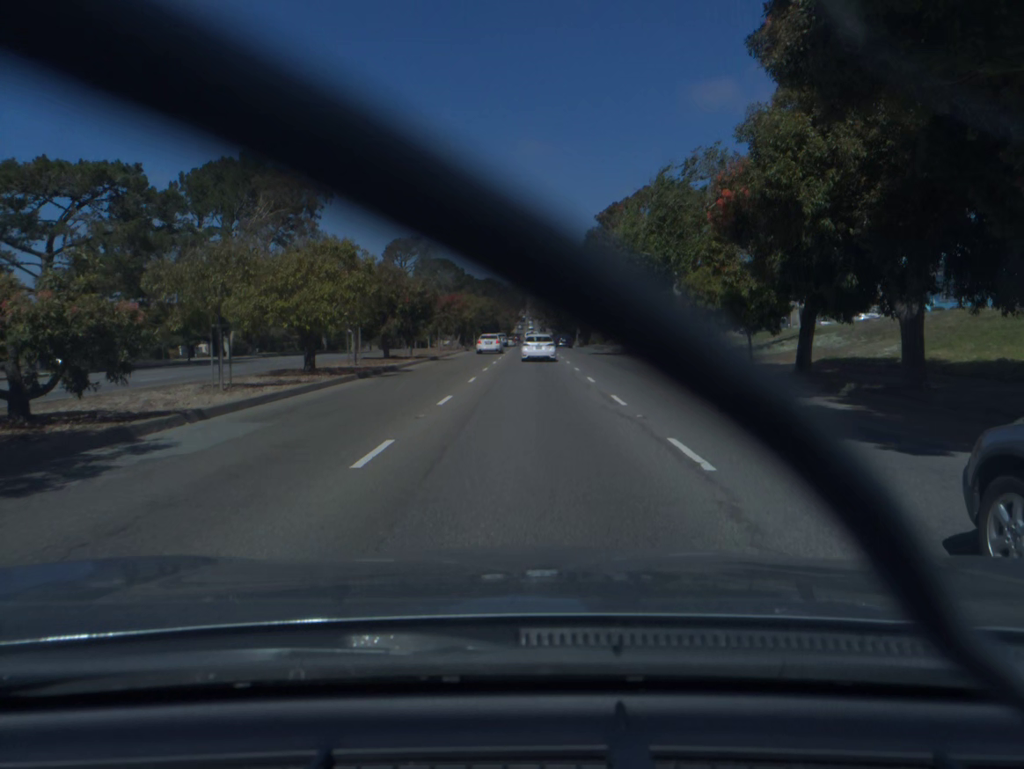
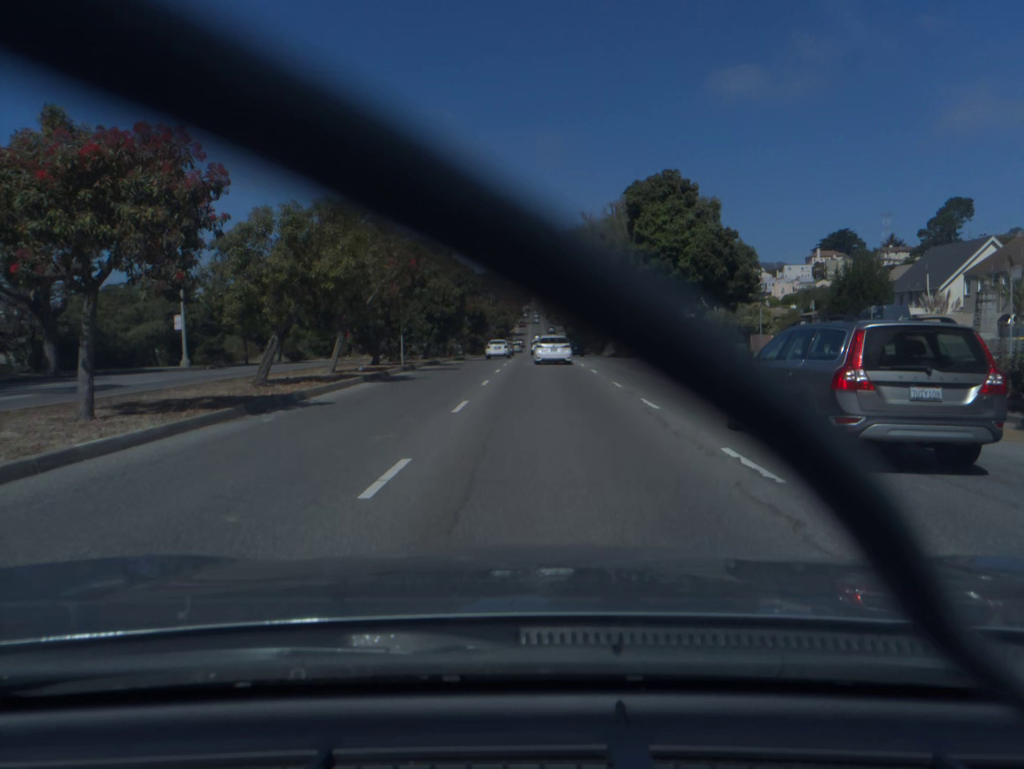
(-0.4, +52.6) m; 0°
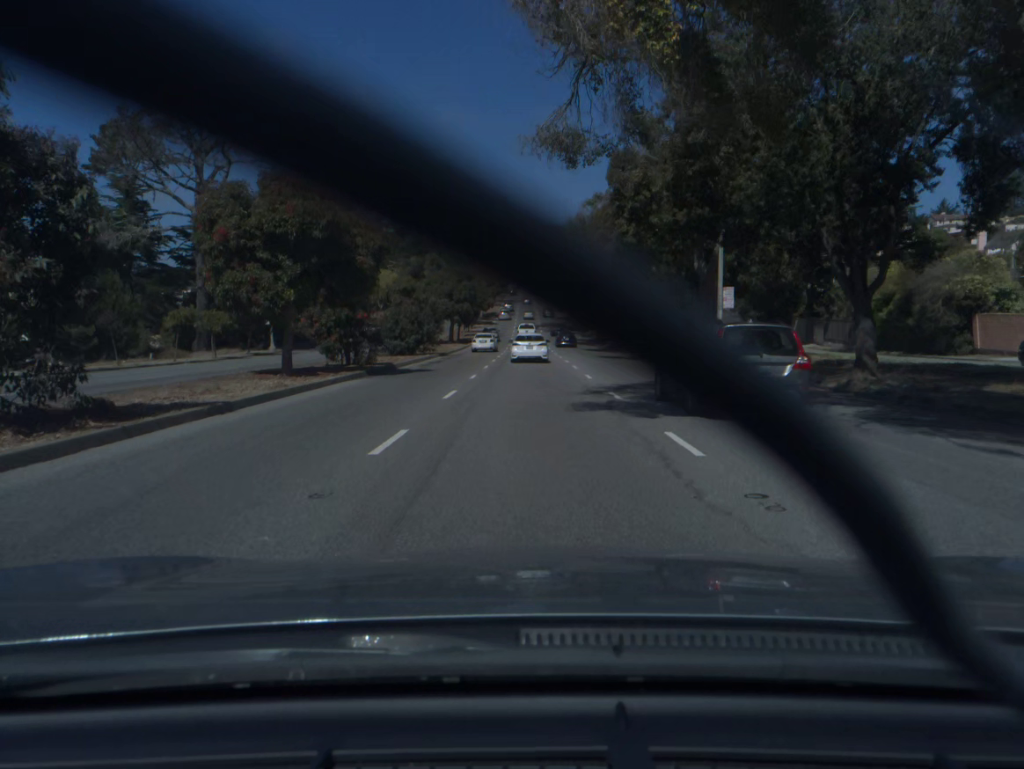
(+0.6, +55.4) m; +1°
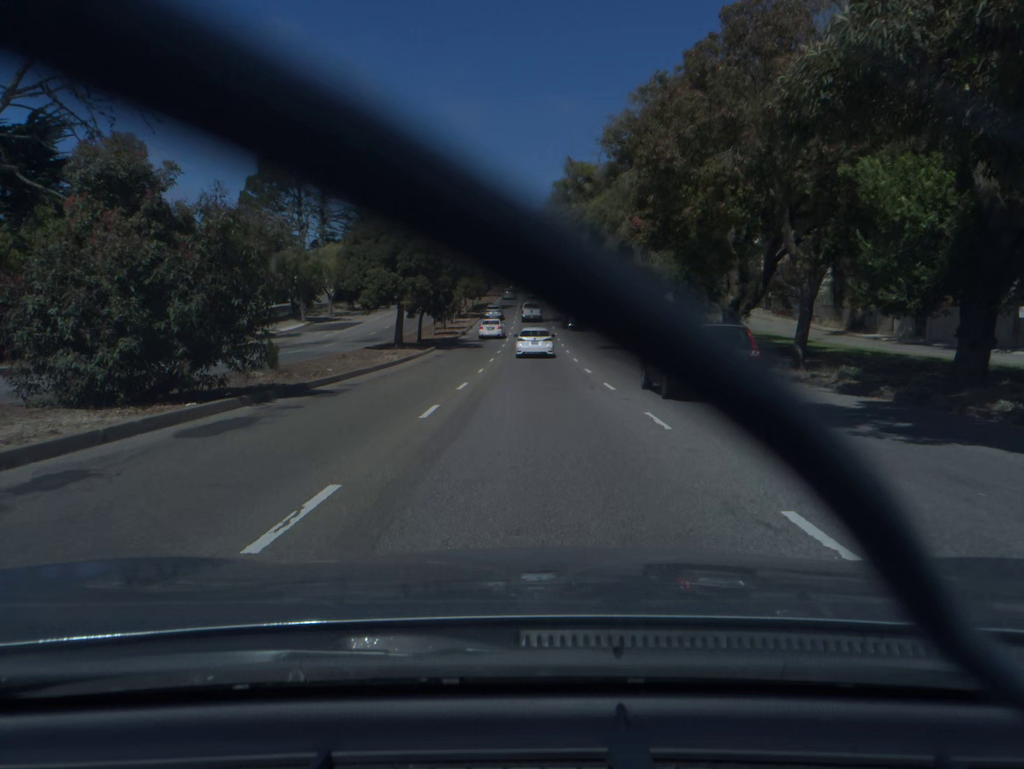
(-0.2, +33.7) m; 0°
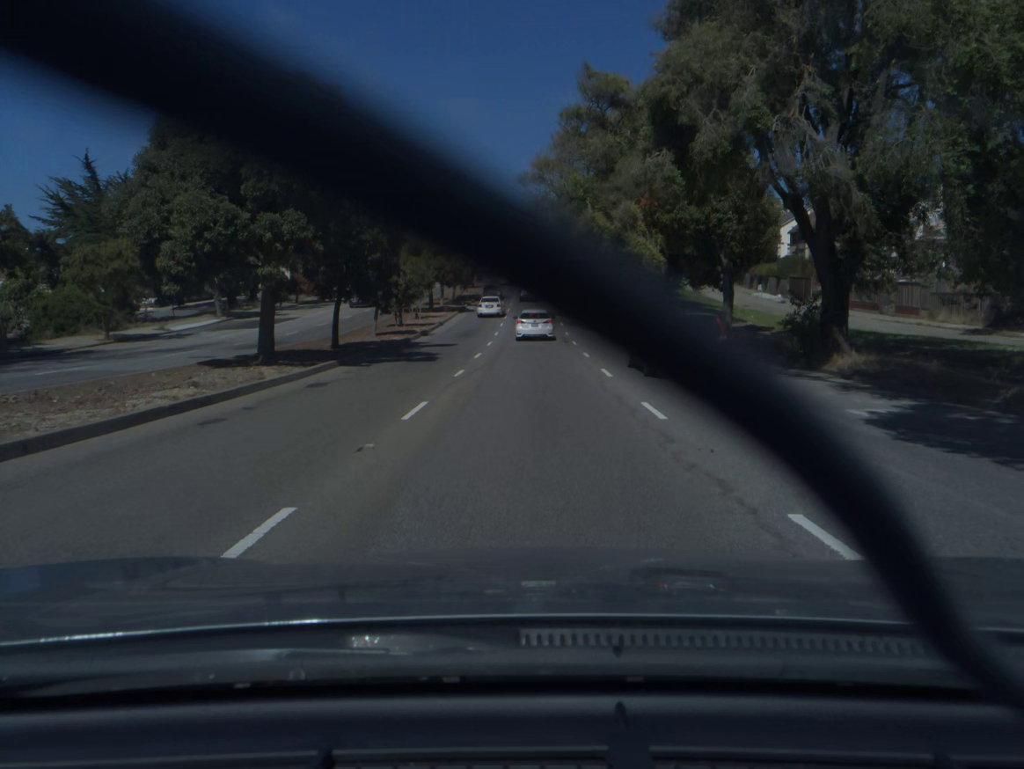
(0.0, +22.3) m; 0°
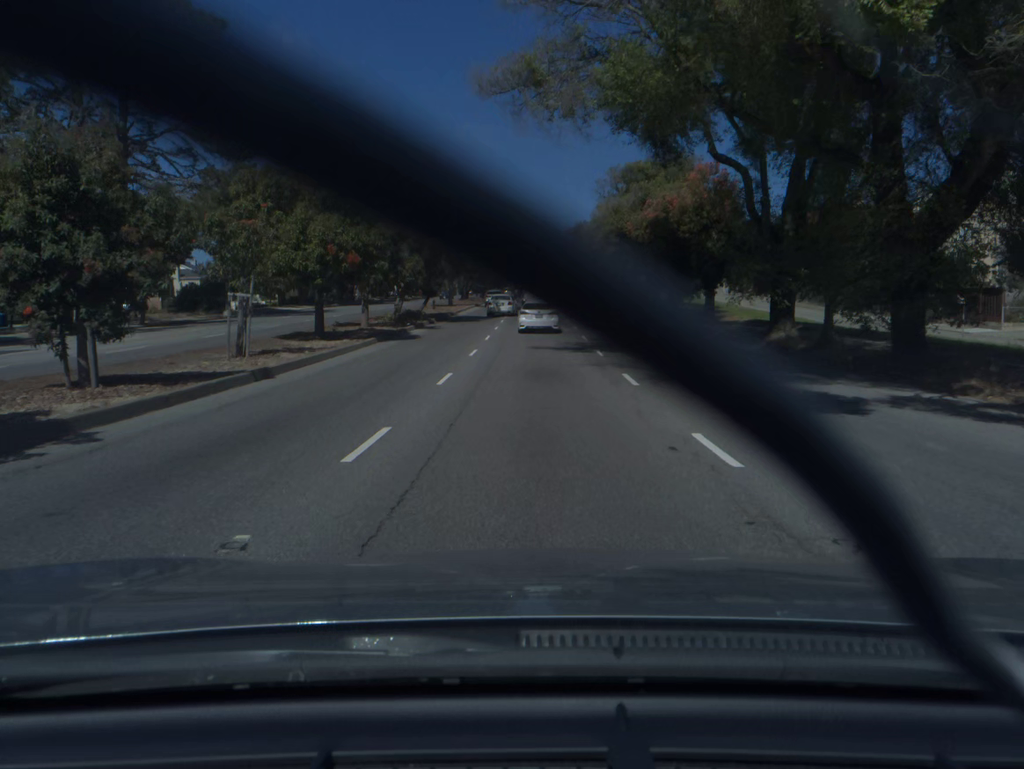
(0.0, +32.7) m; 0°
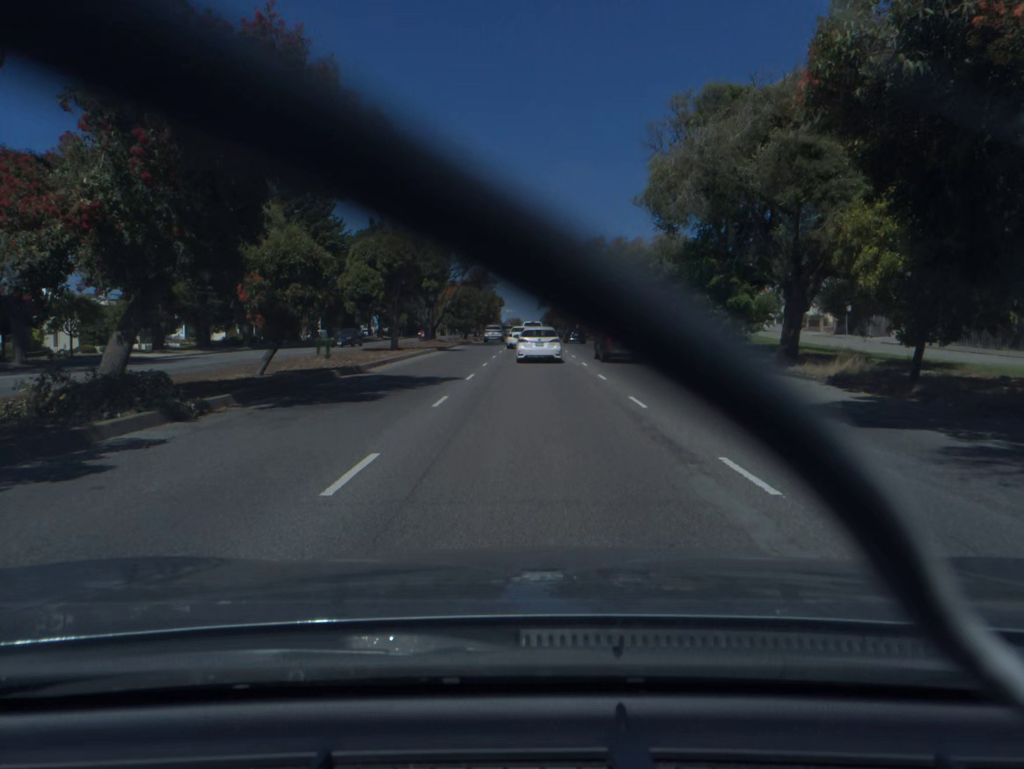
(+0.1, +29.9) m; 0°
